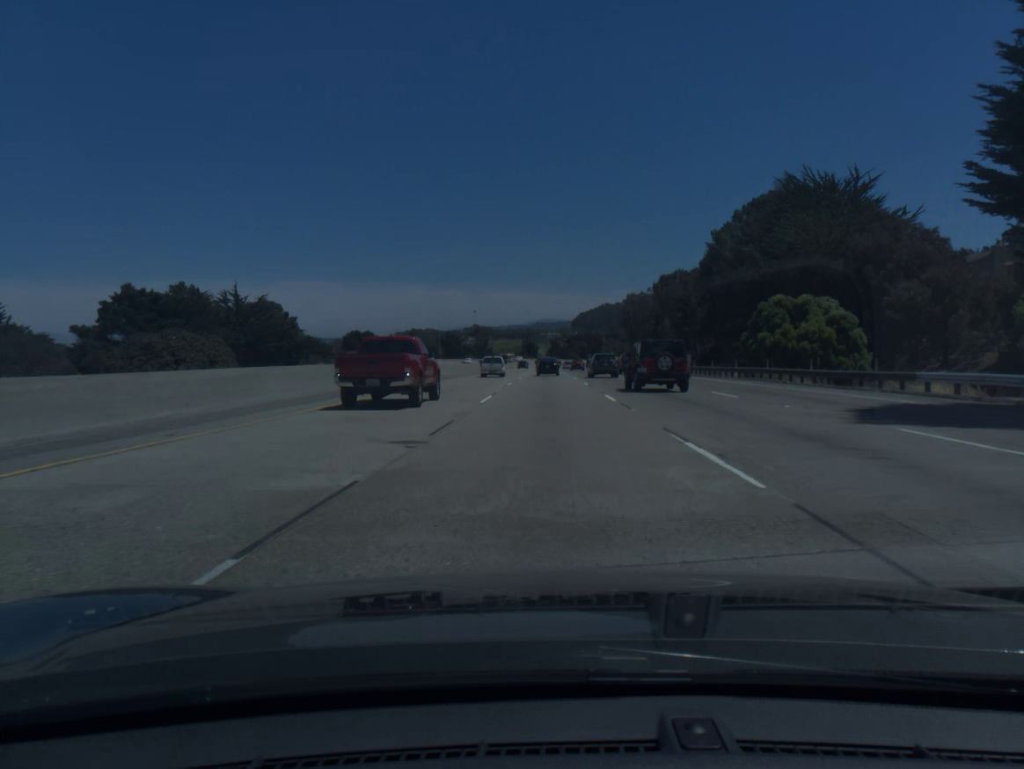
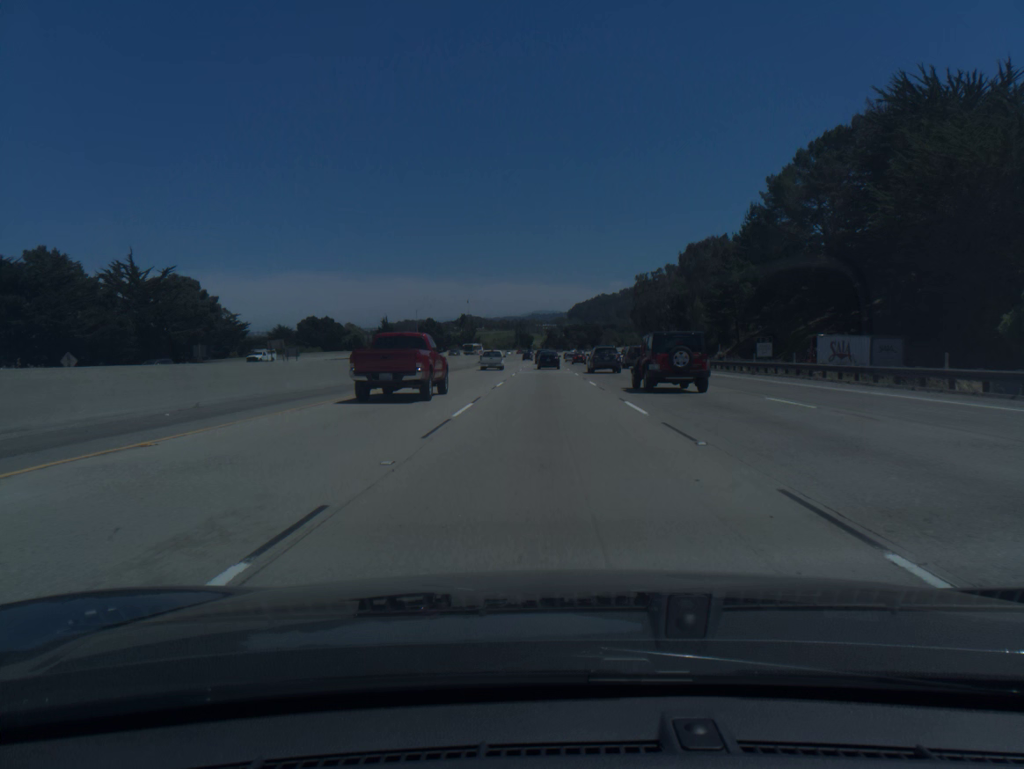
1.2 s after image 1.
(+0.1, +36.1) m; 0°
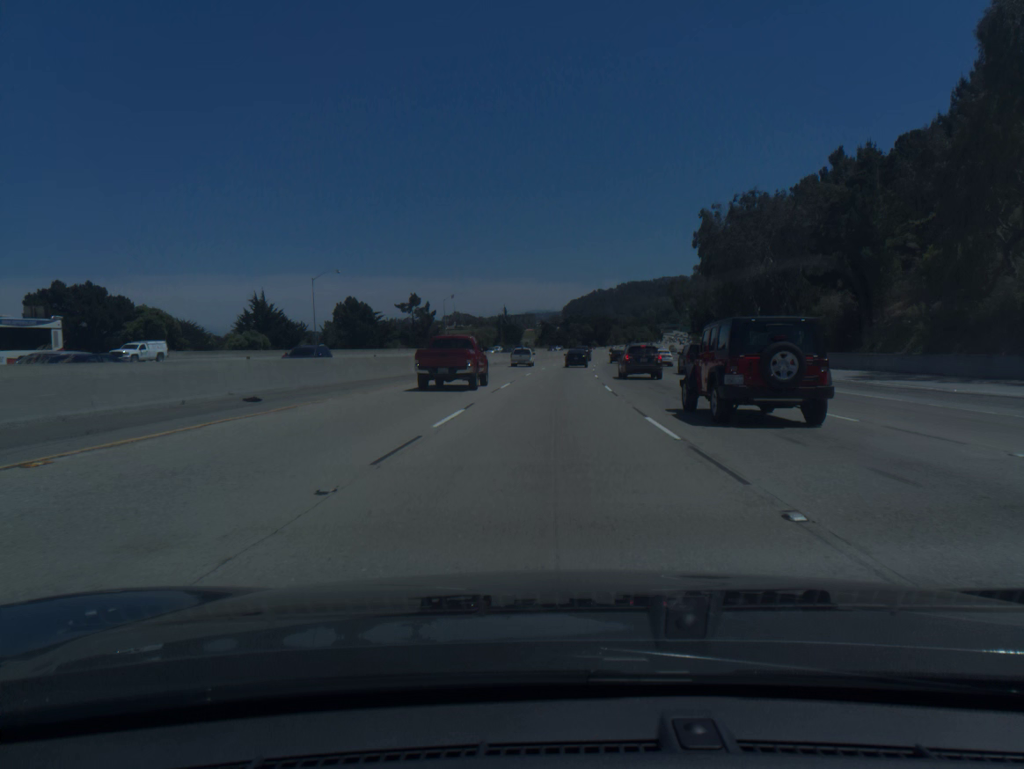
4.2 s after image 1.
(+0.2, +90.0) m; 0°
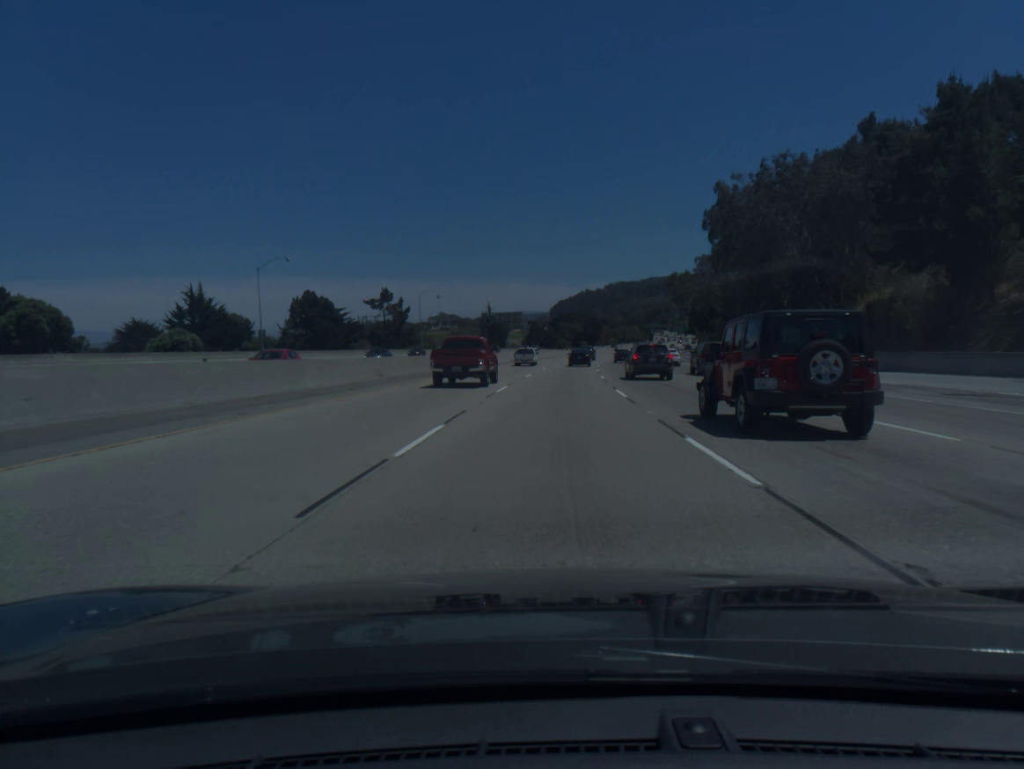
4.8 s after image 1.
(+0.1, +18.0) m; +1°
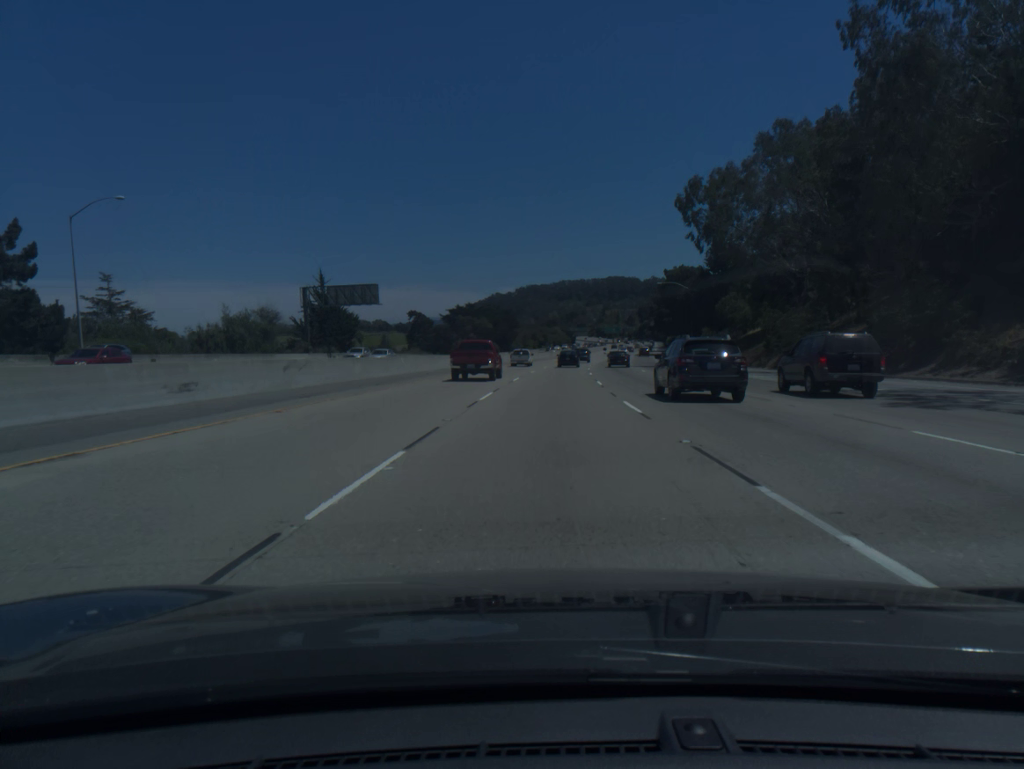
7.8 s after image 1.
(+5.1, +90.5) m; +7°
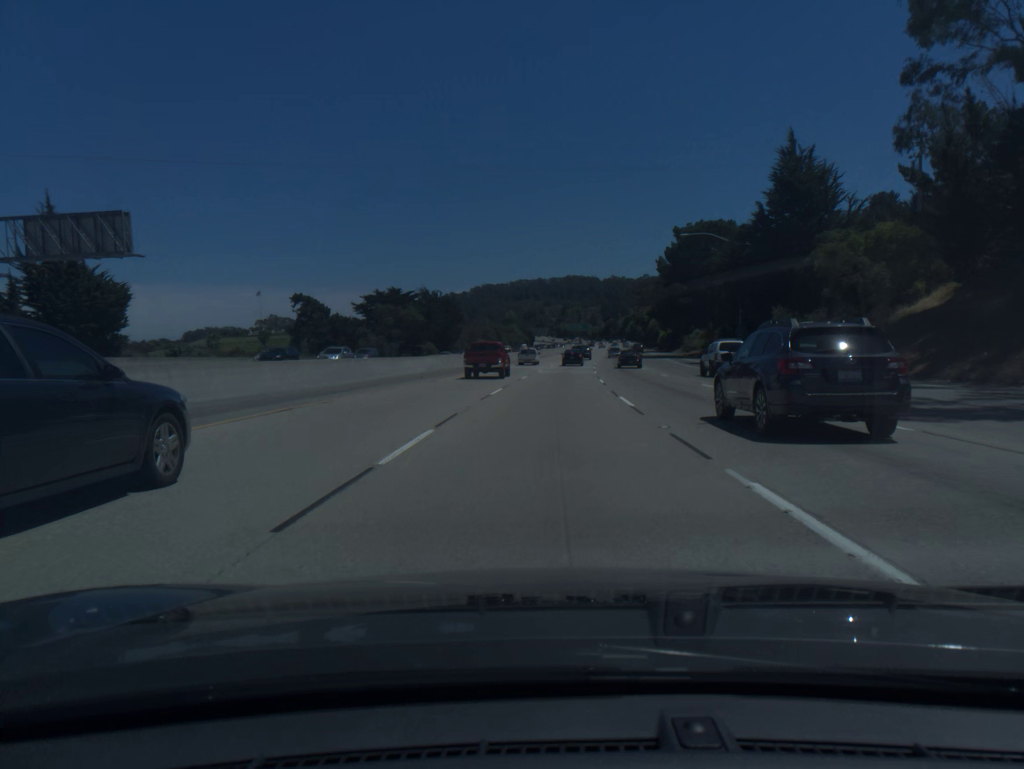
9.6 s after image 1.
(+1.5, +54.9) m; +3°
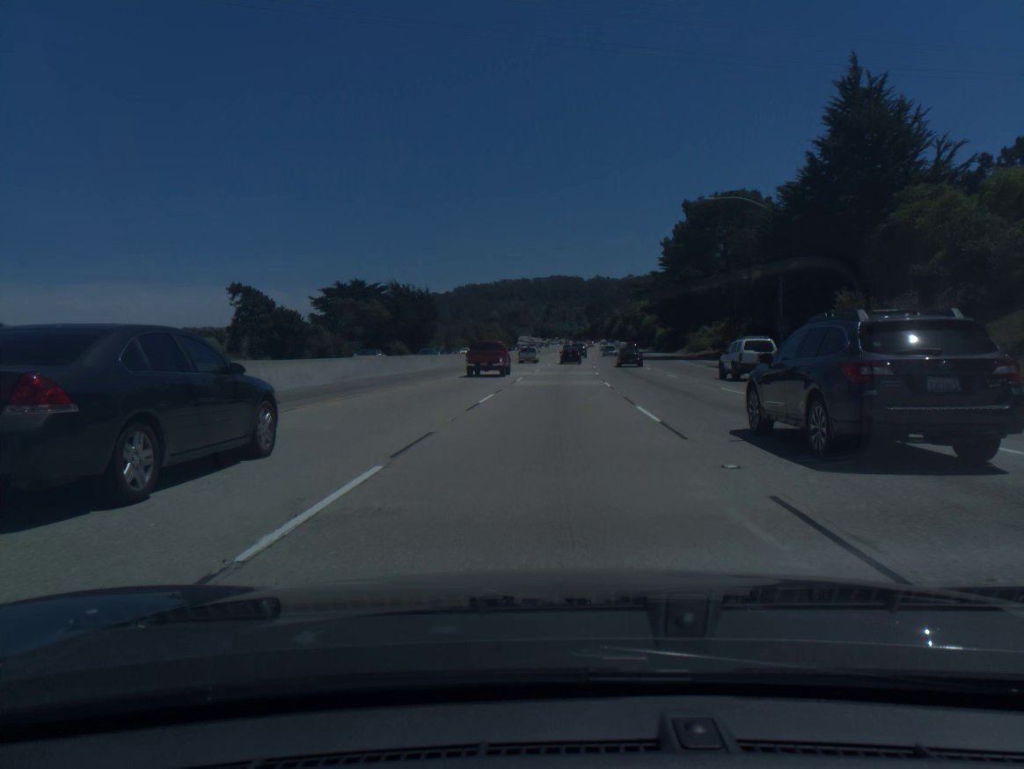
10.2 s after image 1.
(+0.2, +18.4) m; +1°
